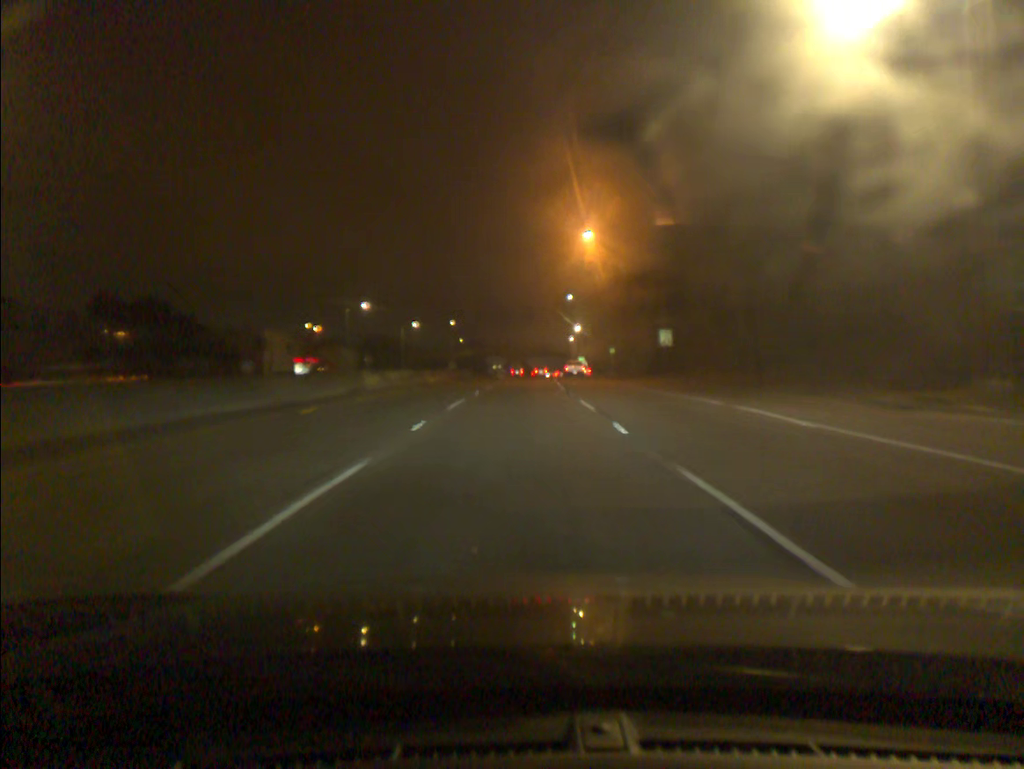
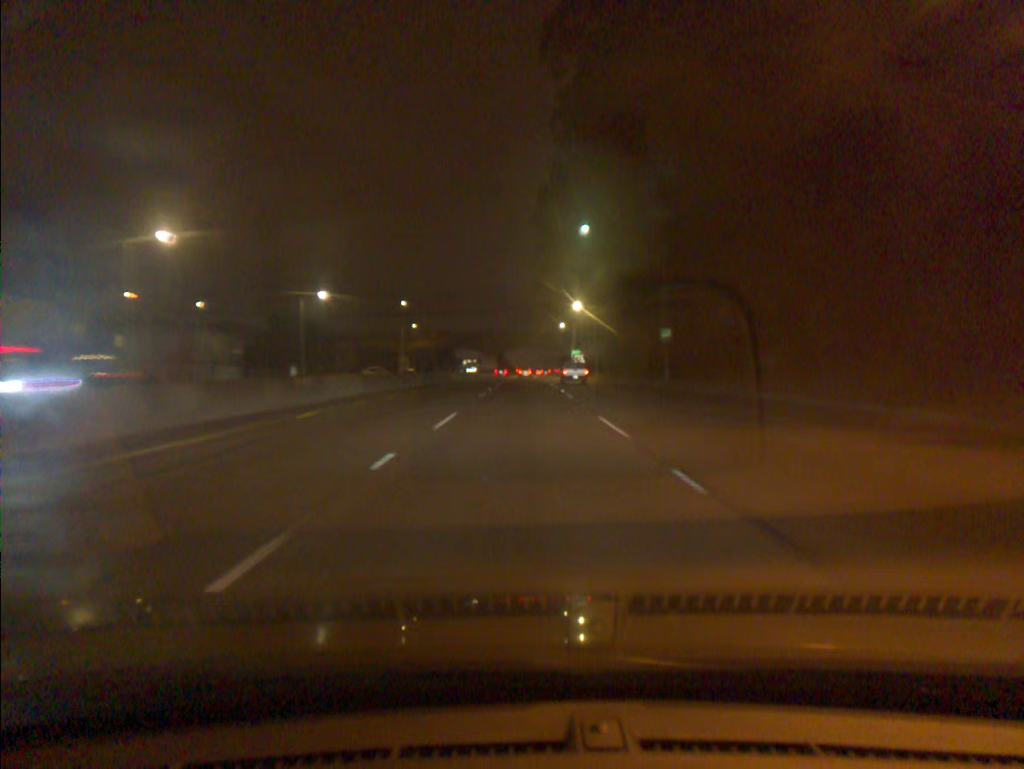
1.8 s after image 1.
(+0.7, +48.7) m; +2°
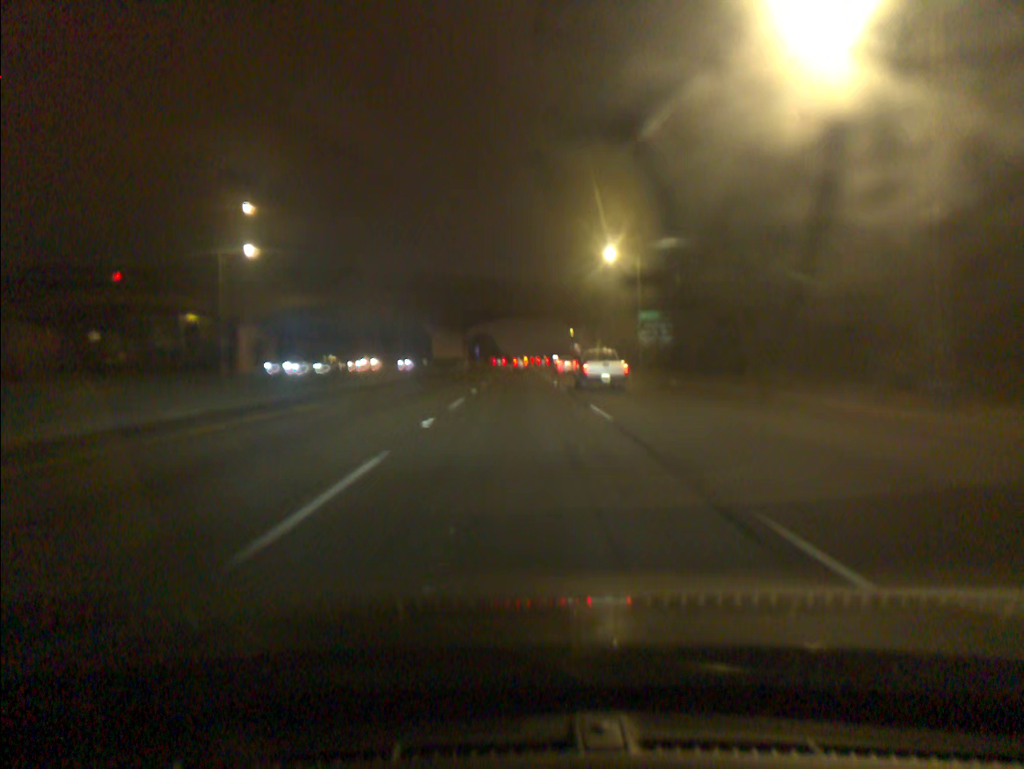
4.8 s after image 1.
(+0.5, +84.3) m; 0°
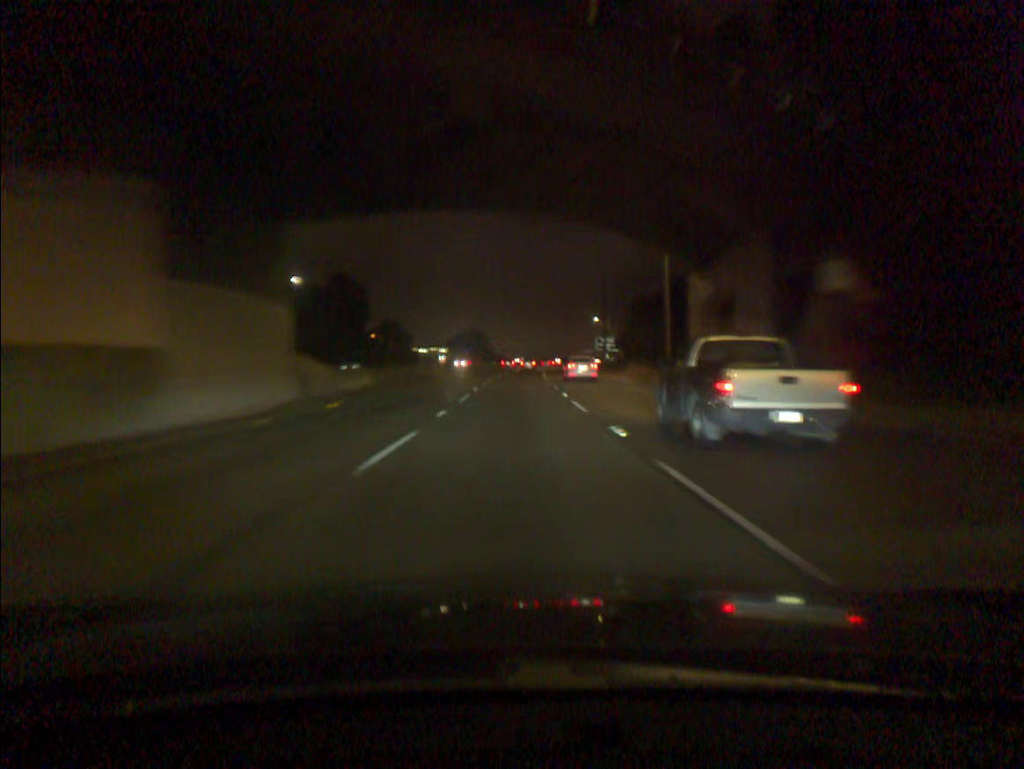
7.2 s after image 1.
(+0.2, +70.0) m; 0°
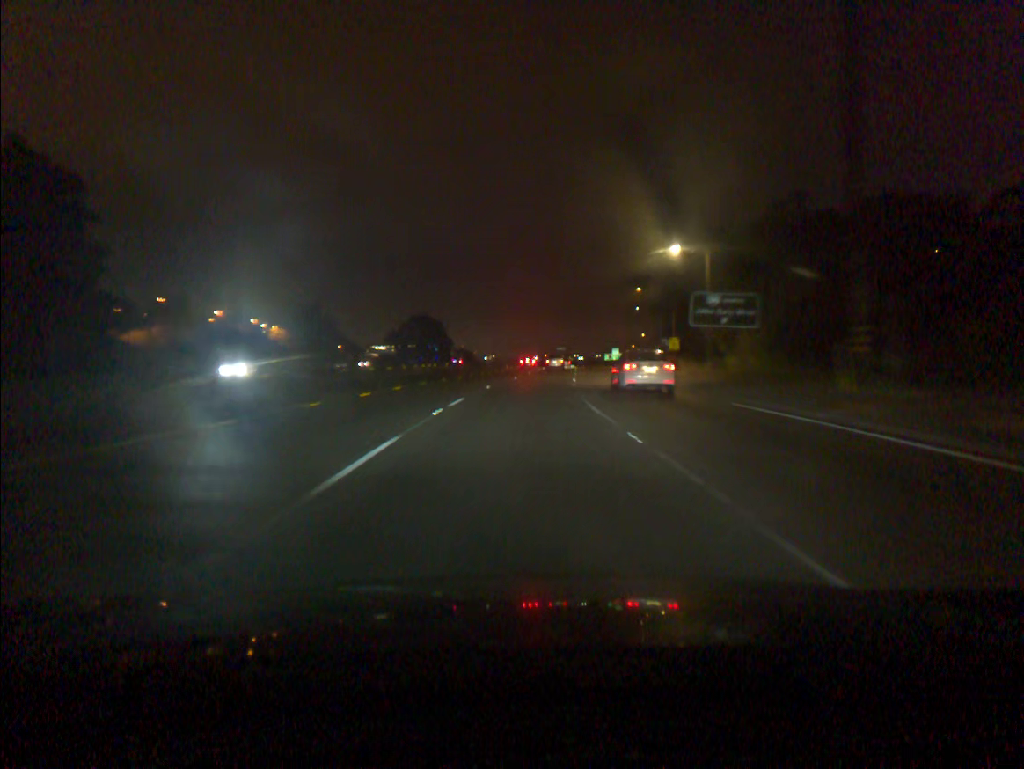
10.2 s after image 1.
(+0.9, +85.0) m; +2°
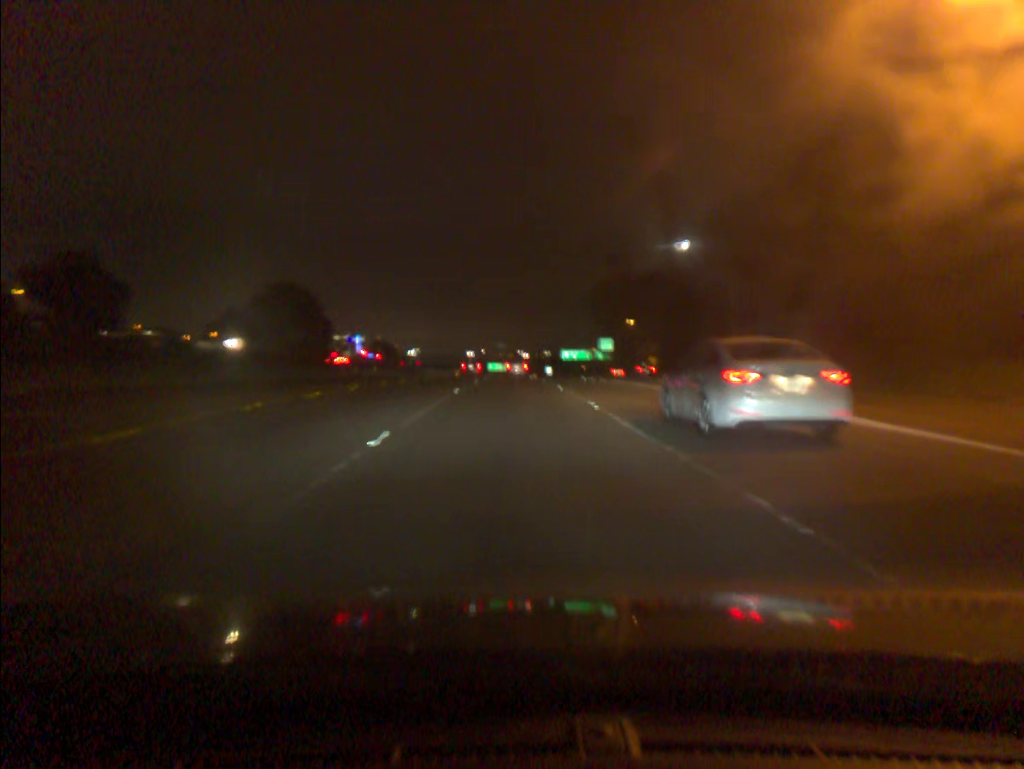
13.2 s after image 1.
(+3.9, +82.4) m; +4°
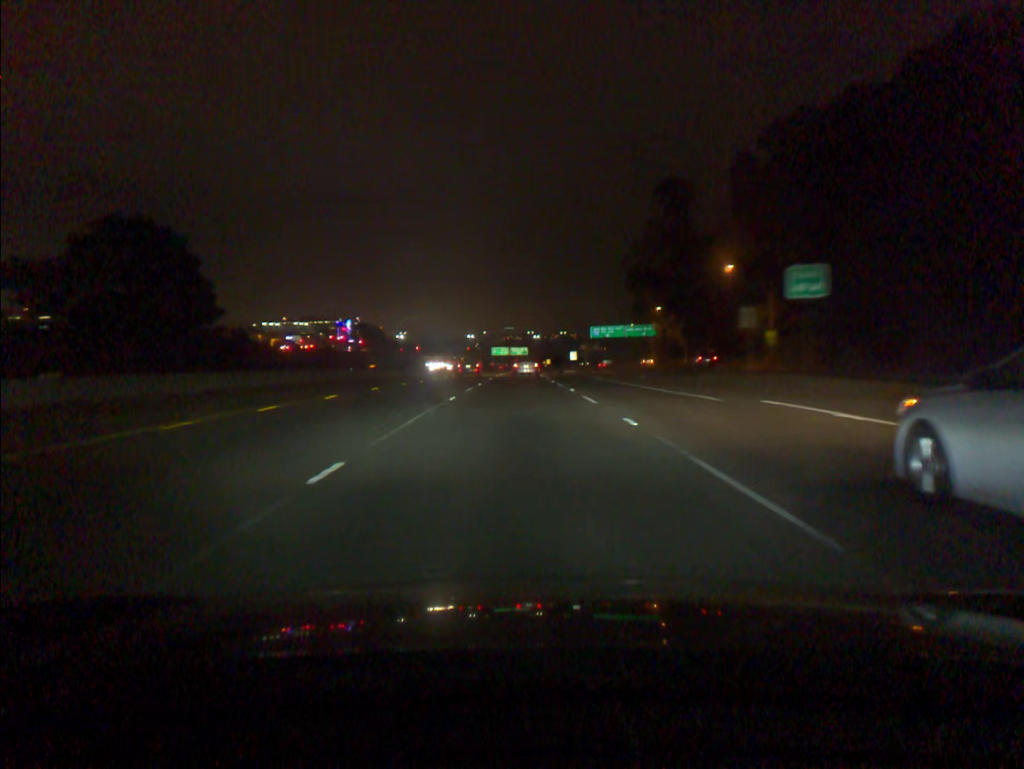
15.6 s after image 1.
(-0.5, +62.7) m; 0°
